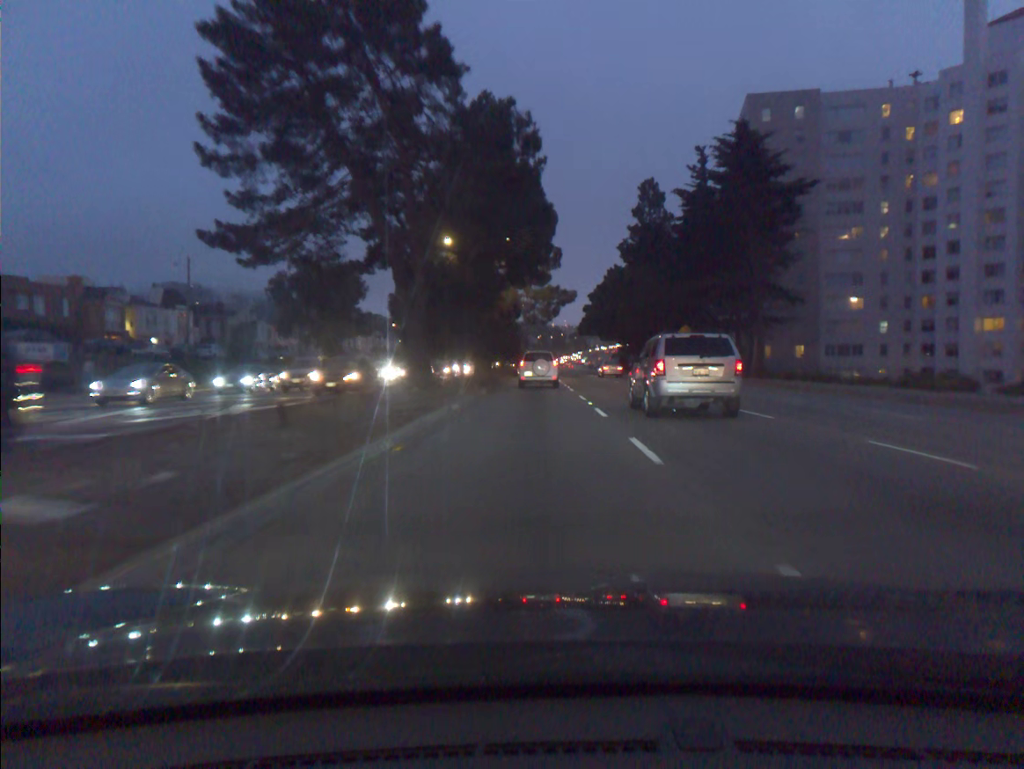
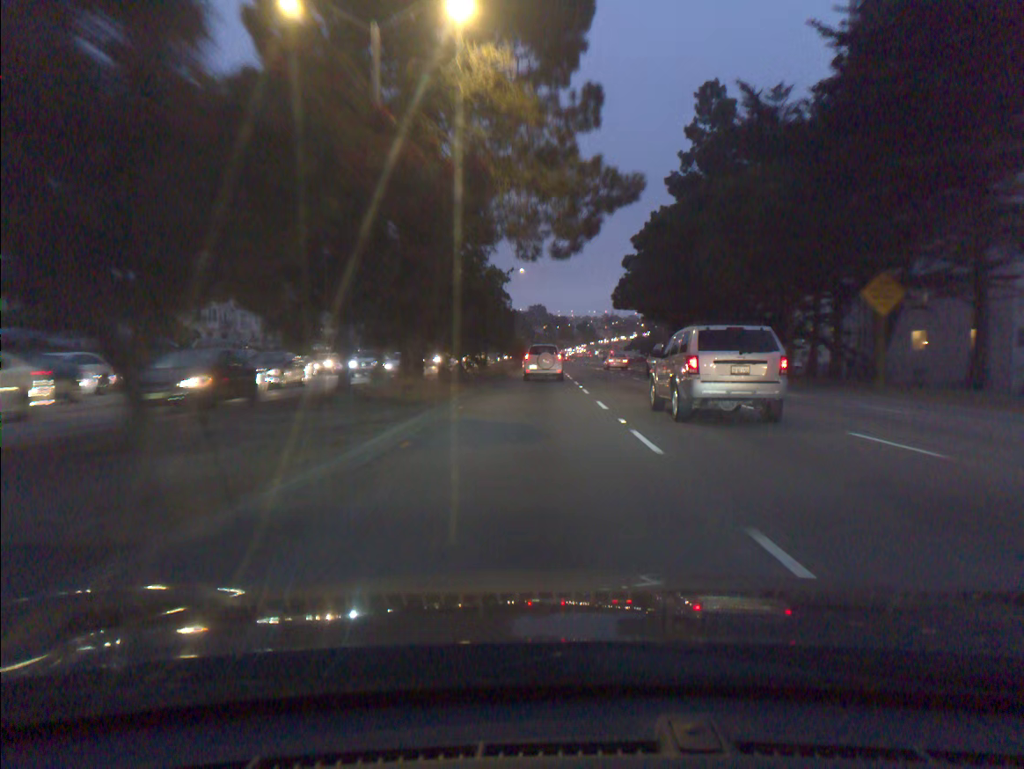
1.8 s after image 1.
(-0.2, +36.4) m; 0°
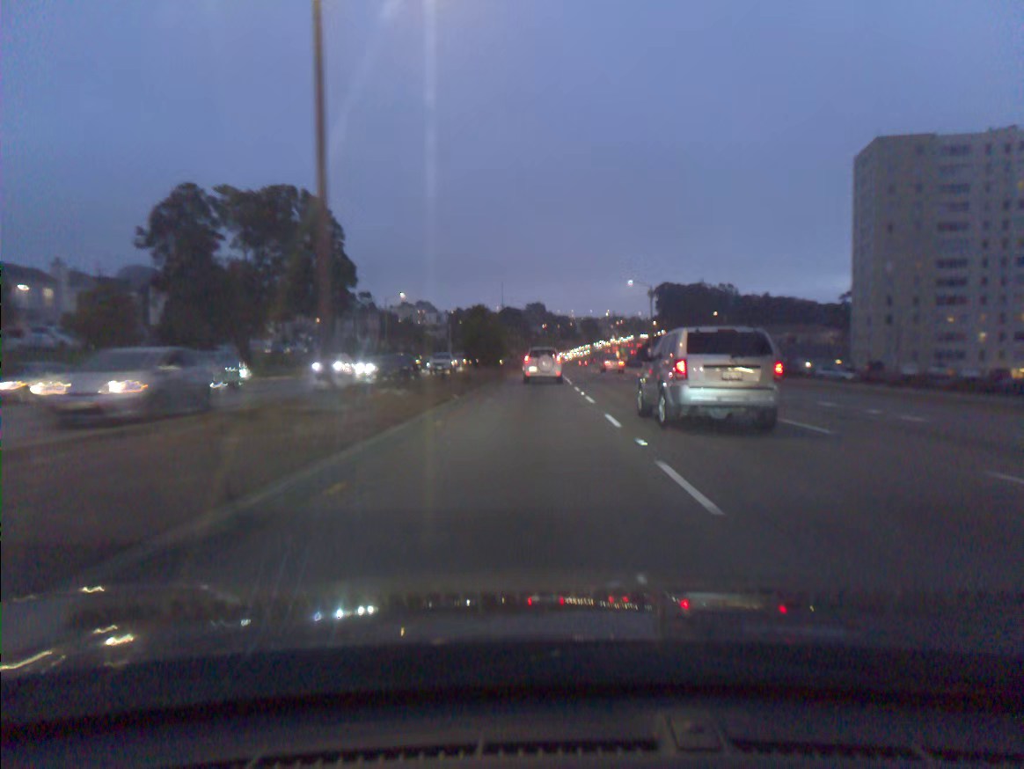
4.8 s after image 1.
(+0.1, +62.6) m; 0°
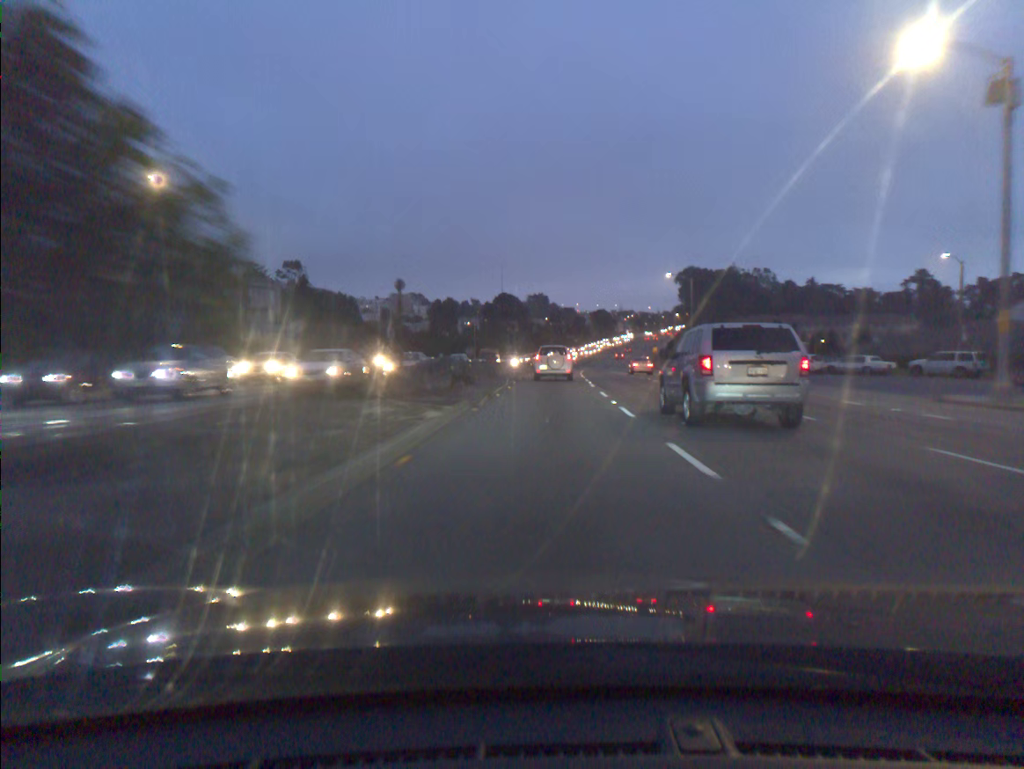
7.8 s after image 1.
(-0.2, +65.1) m; 0°
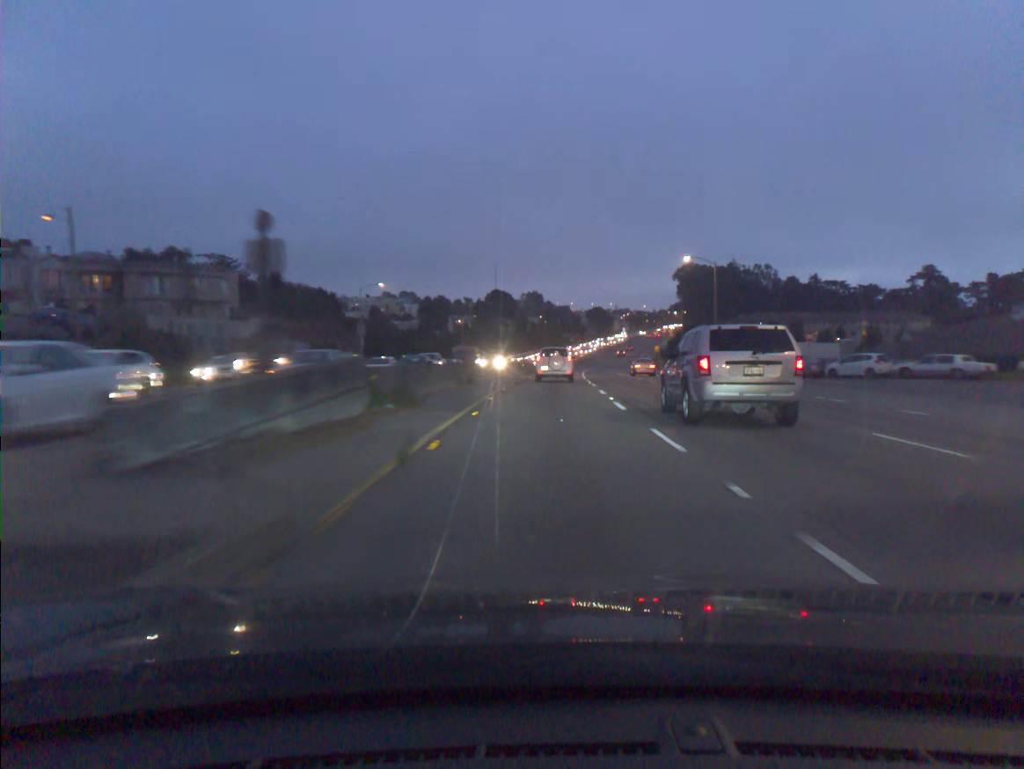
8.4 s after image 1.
(0.0, +12.8) m; 0°
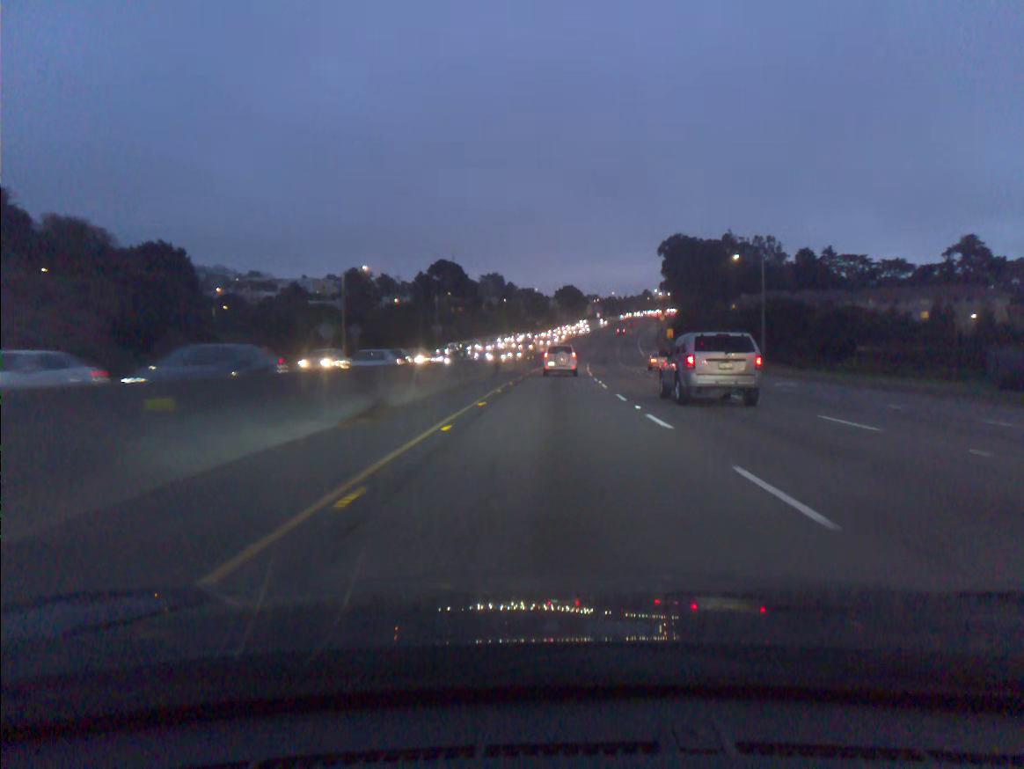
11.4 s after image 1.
(+1.3, +63.4) m; +3°
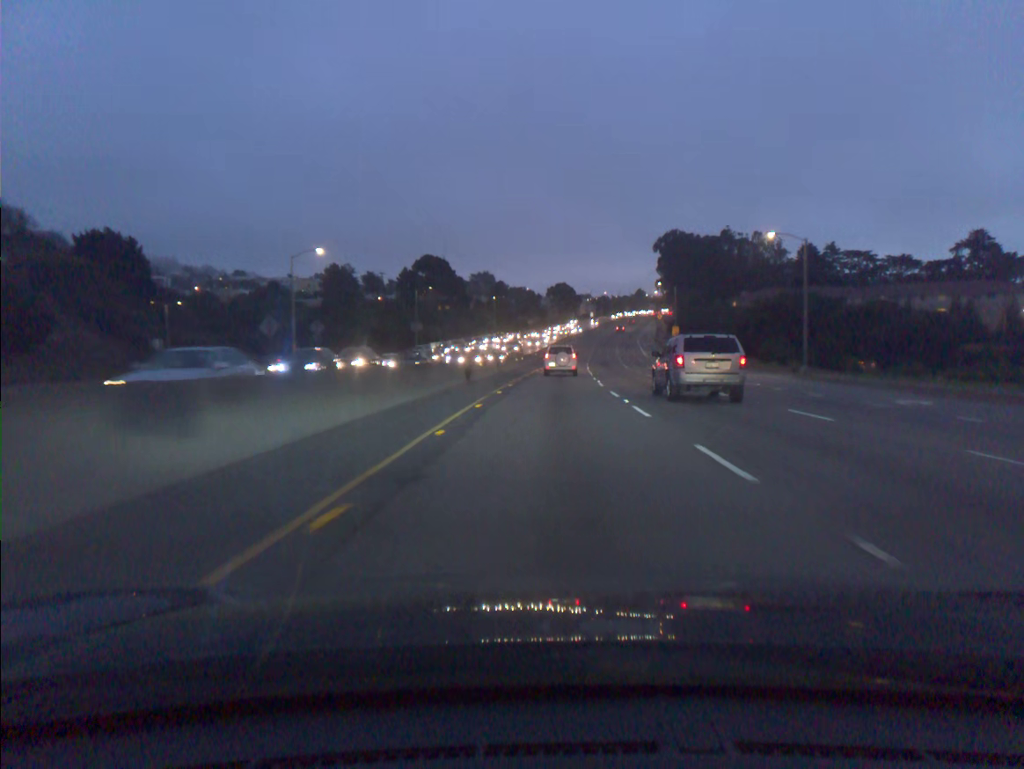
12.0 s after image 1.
(+0.1, +12.8) m; +1°
